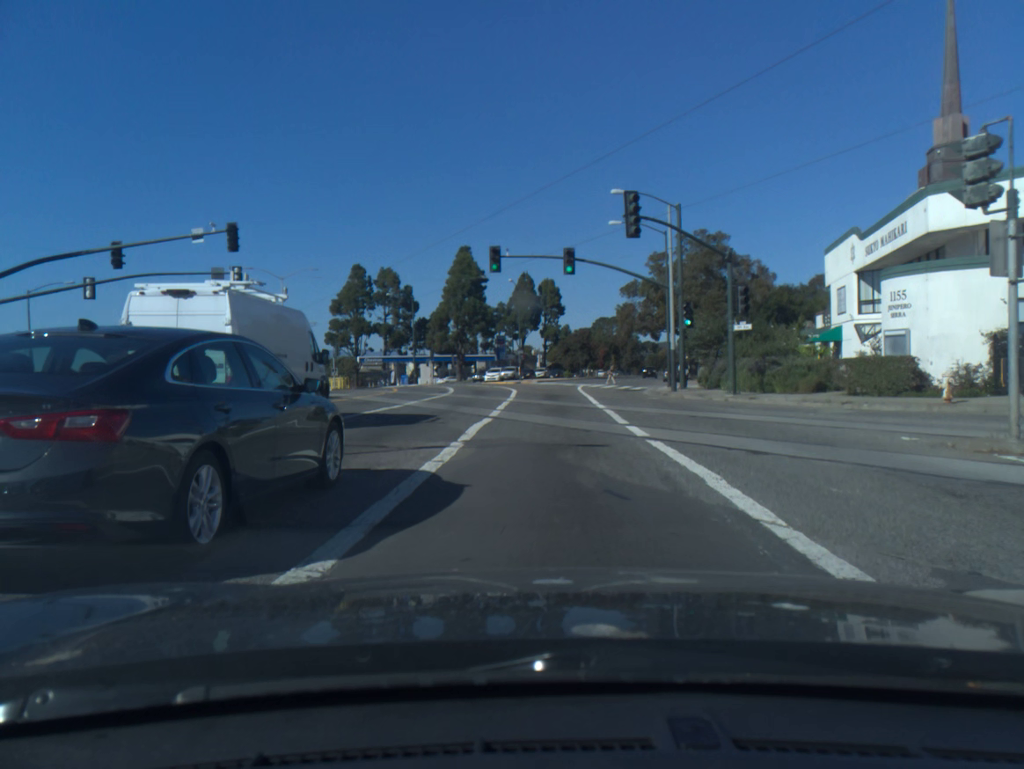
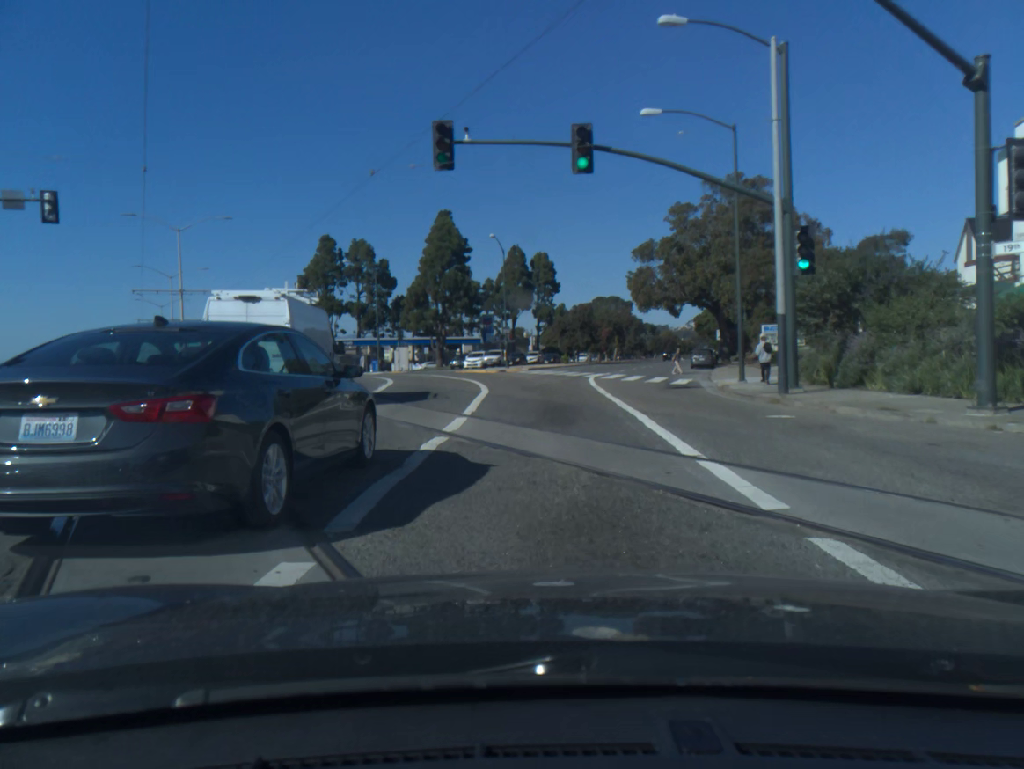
(+0.3, +17.8) m; +1°
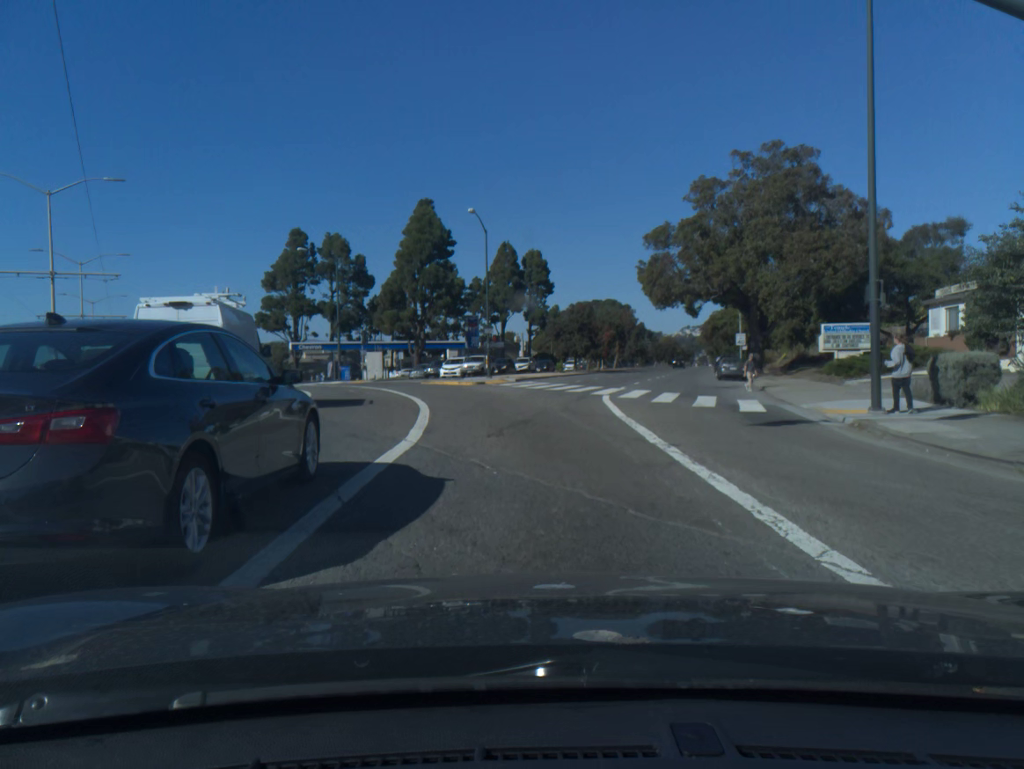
(+0.1, +11.8) m; +1°
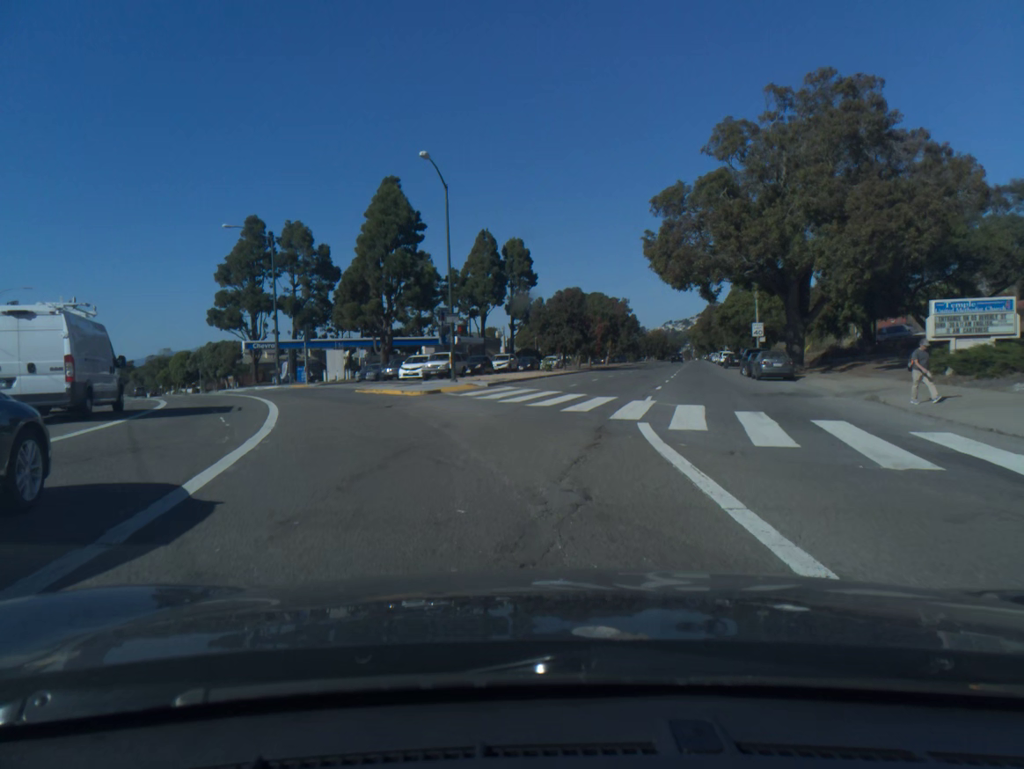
(+0.1, +12.7) m; +2°
